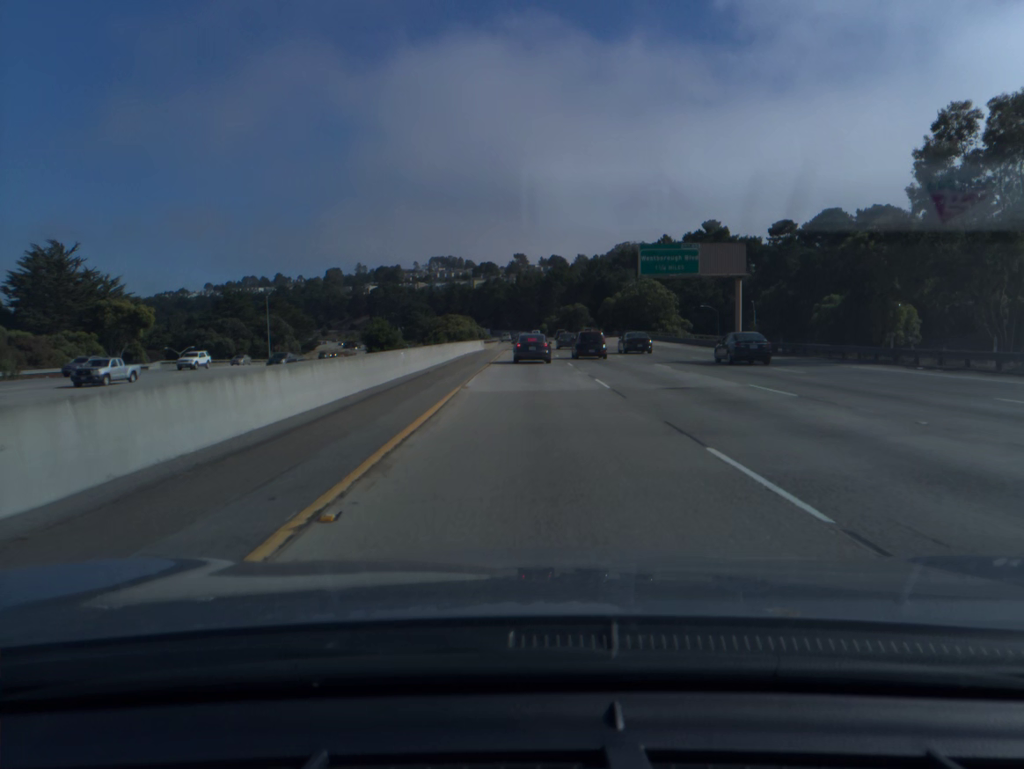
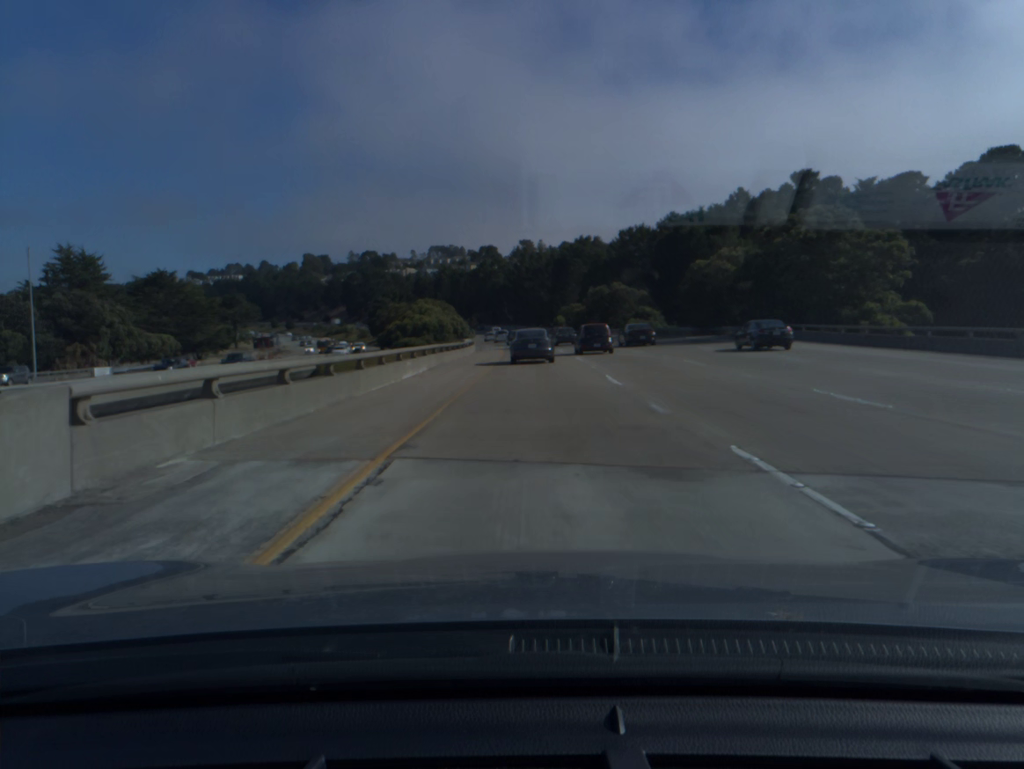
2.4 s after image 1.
(-0.3, +71.8) m; -1°
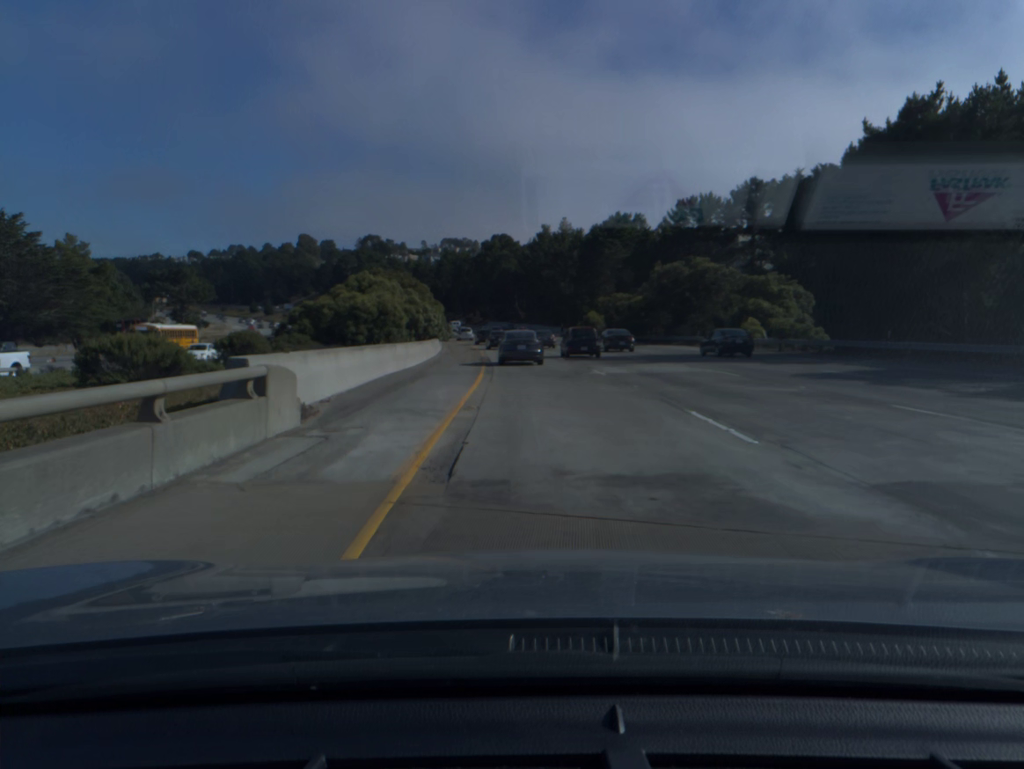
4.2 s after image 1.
(-0.5, +51.5) m; -1°
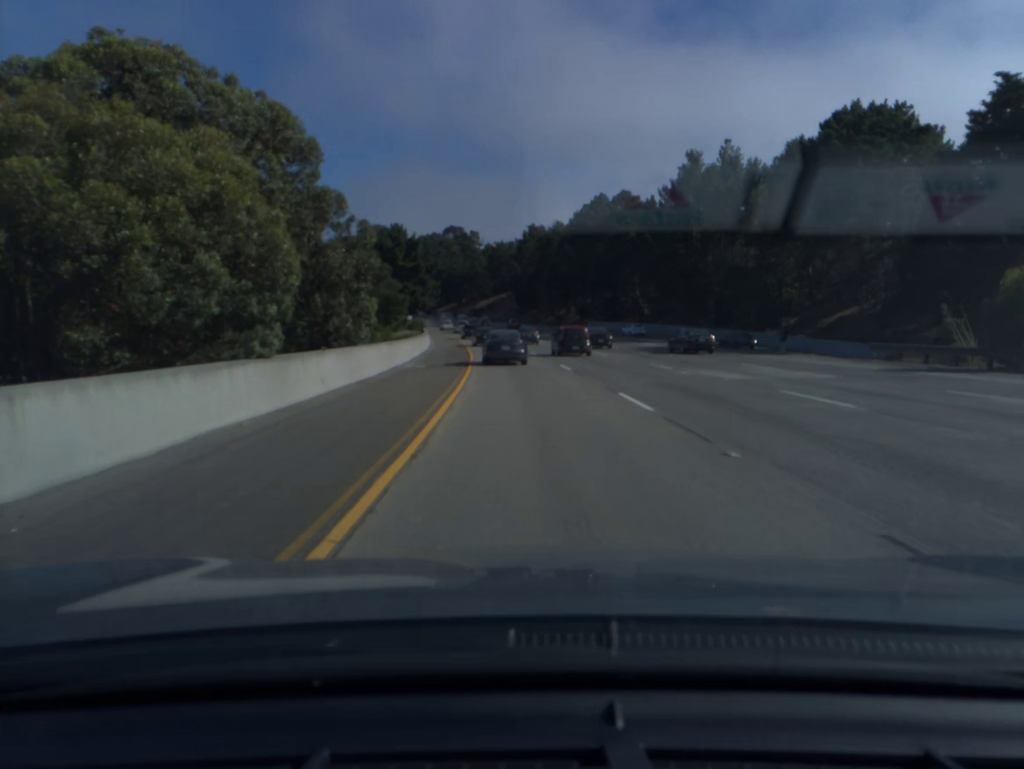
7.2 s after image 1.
(-4.3, +82.8) m; -7°
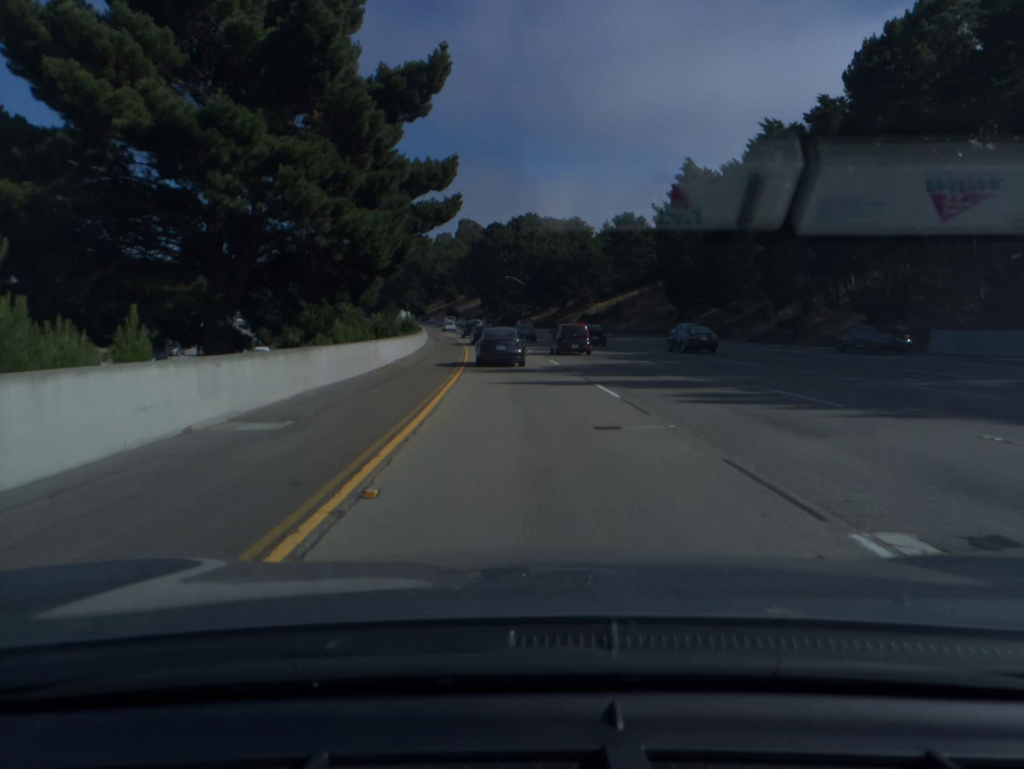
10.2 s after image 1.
(-6.1, +84.6) m; -8°
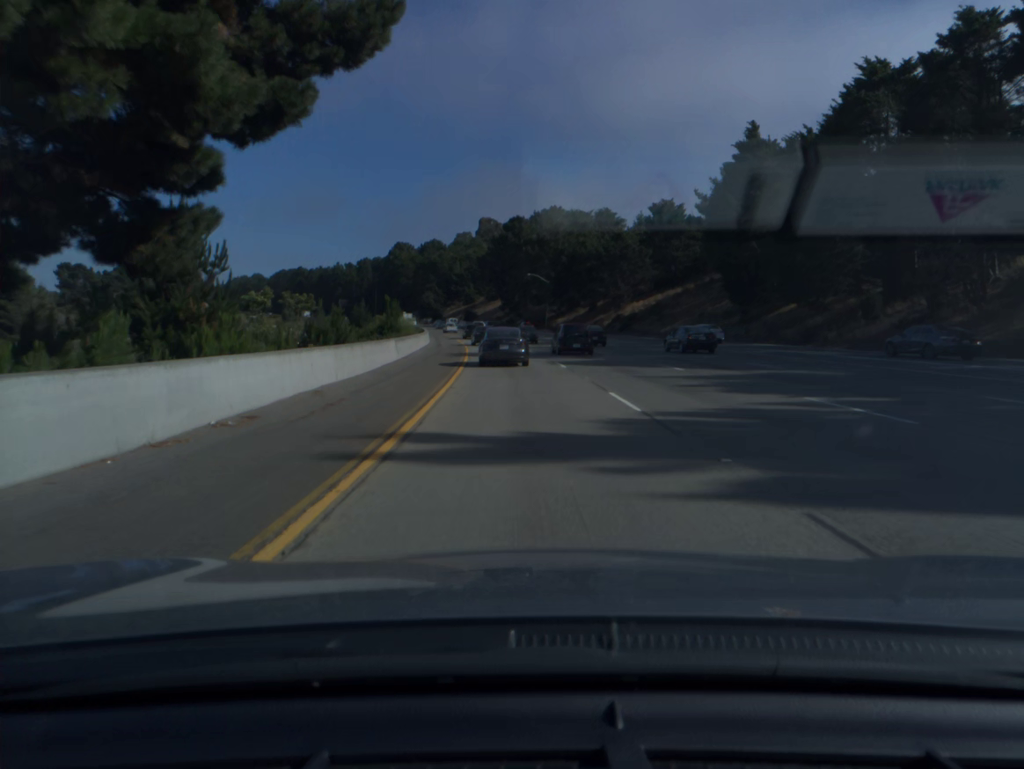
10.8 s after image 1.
(-0.2, +17.1) m; -2°
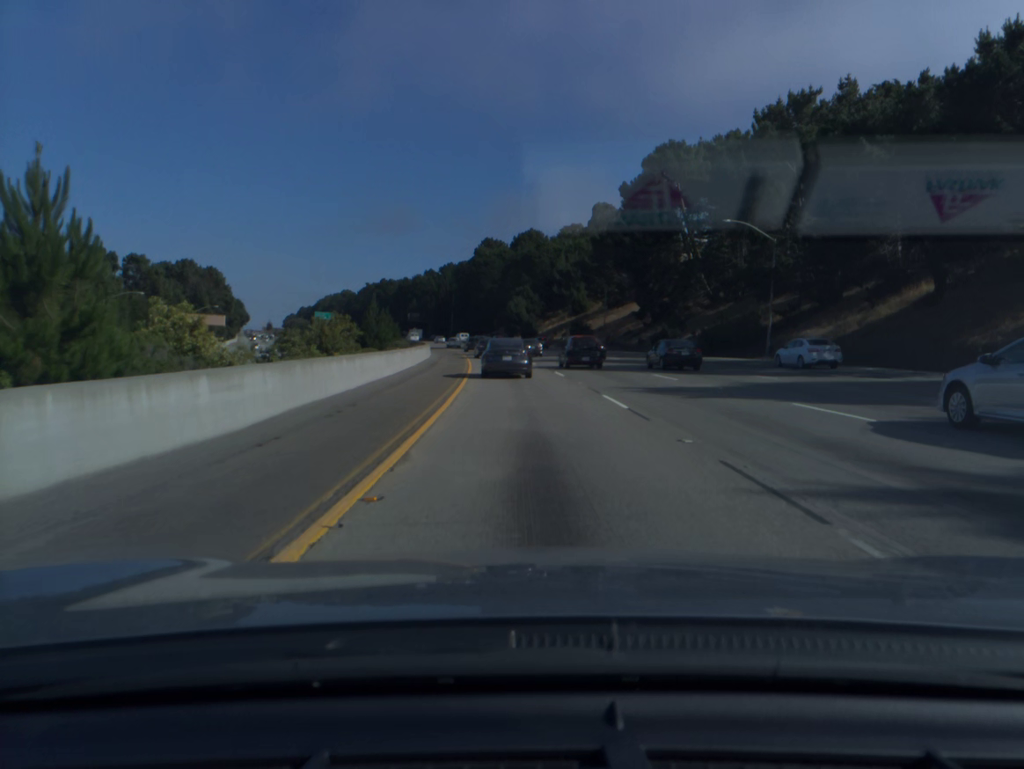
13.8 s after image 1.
(-6.0, +85.0) m; -8°
